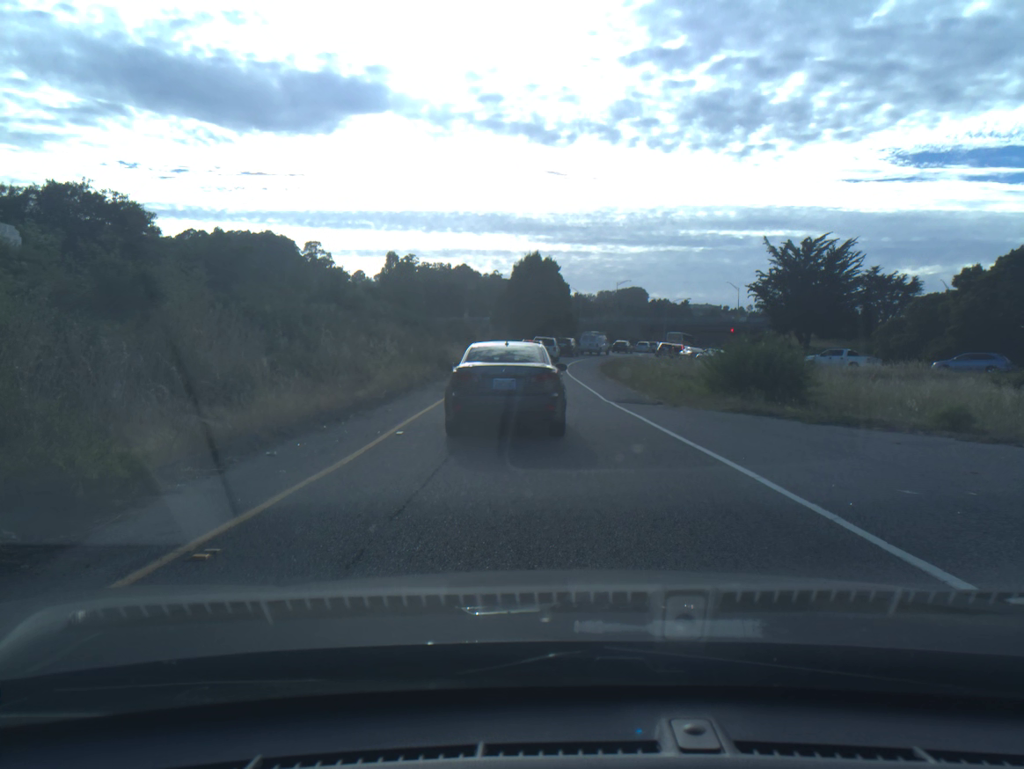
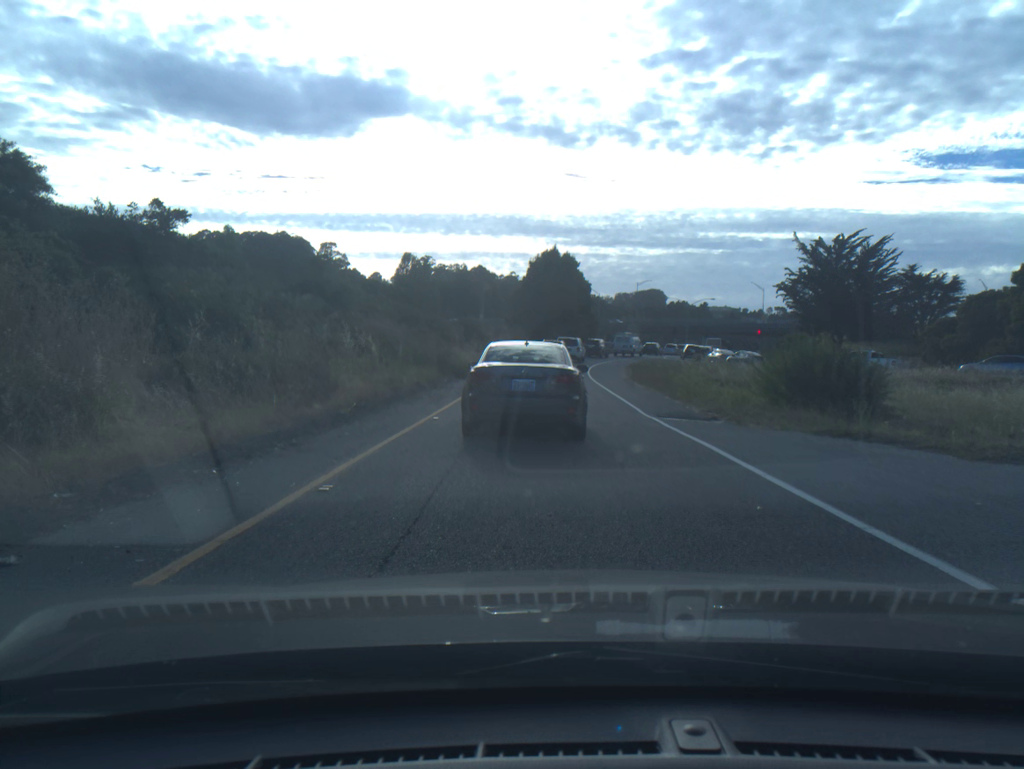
(-0.1, +5.1) m; -2°
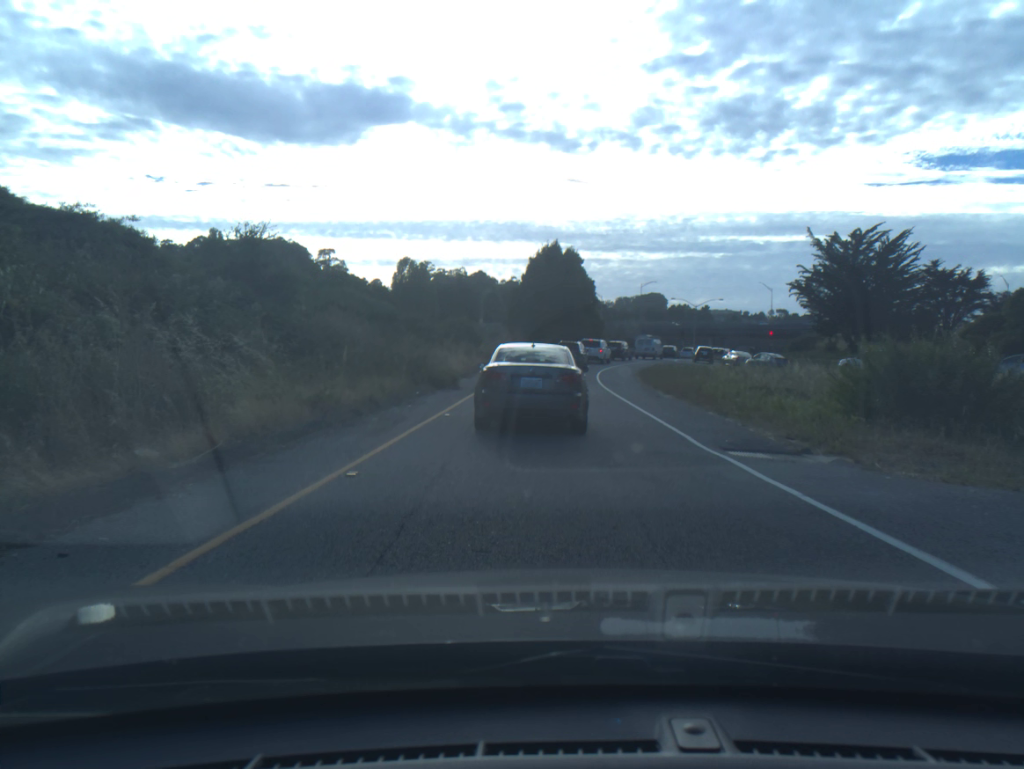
(0.0, +6.4) m; 0°
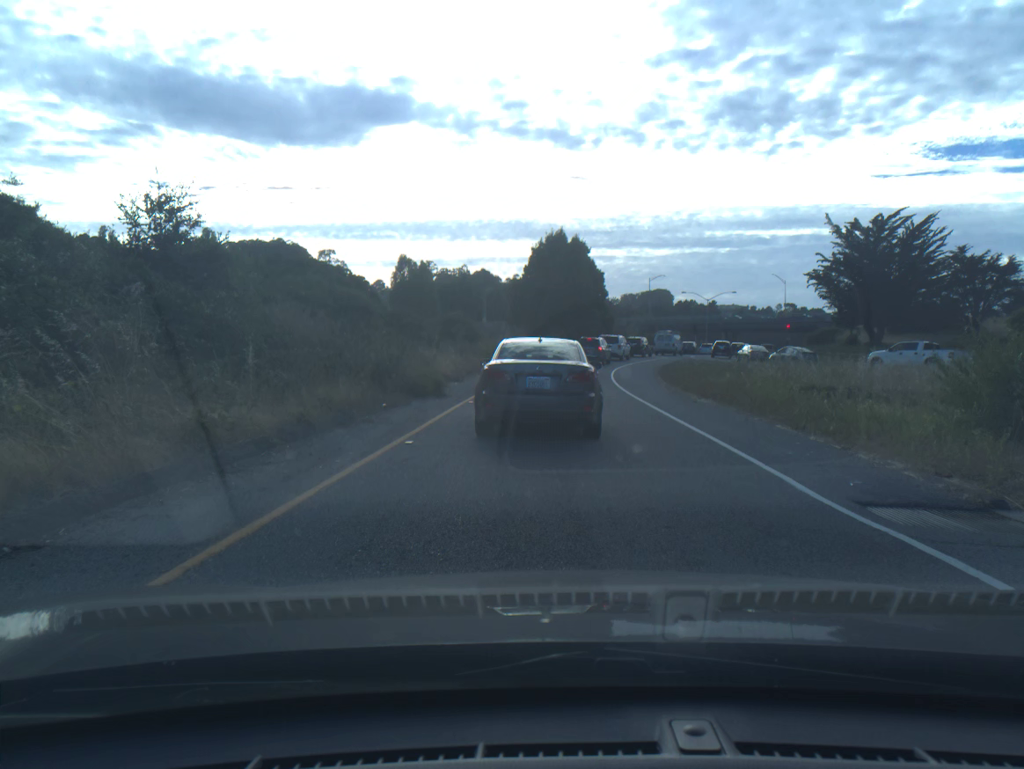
(0.0, +4.9) m; 0°
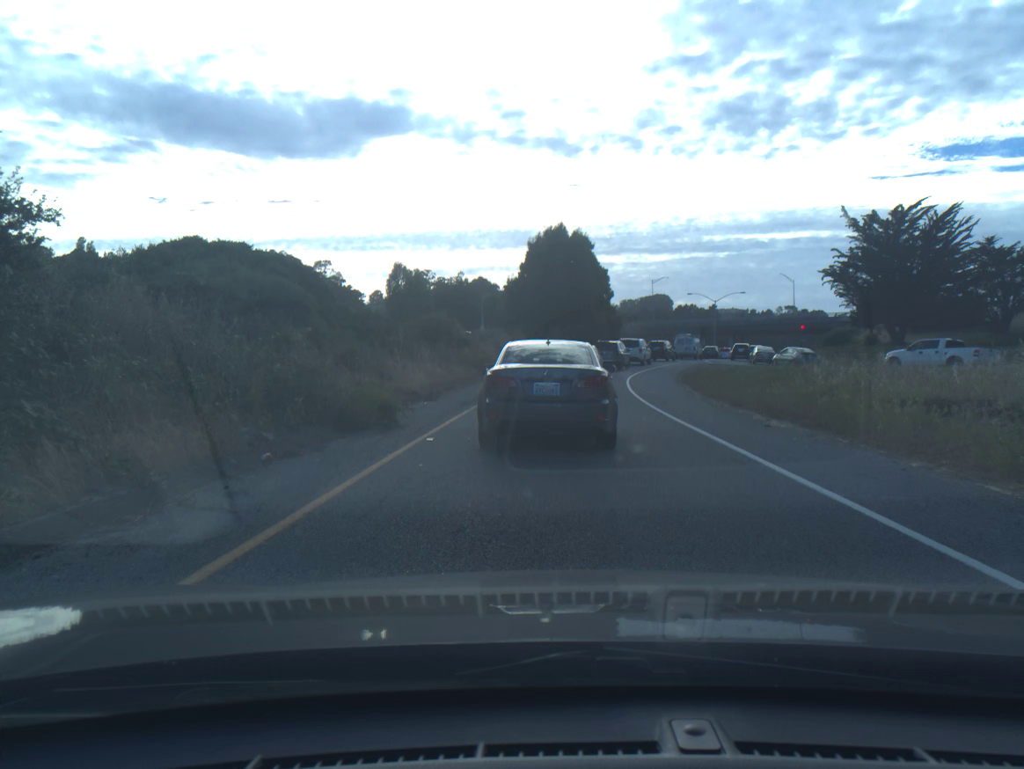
(0.0, +6.7) m; 0°
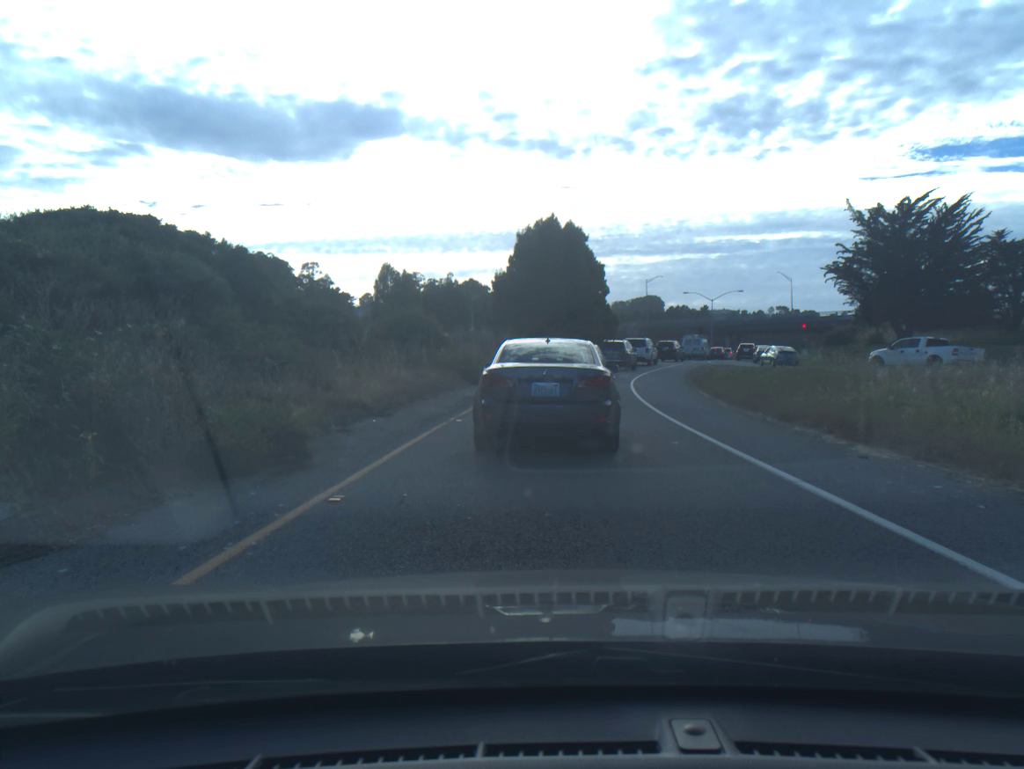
(0.0, +4.6) m; 0°
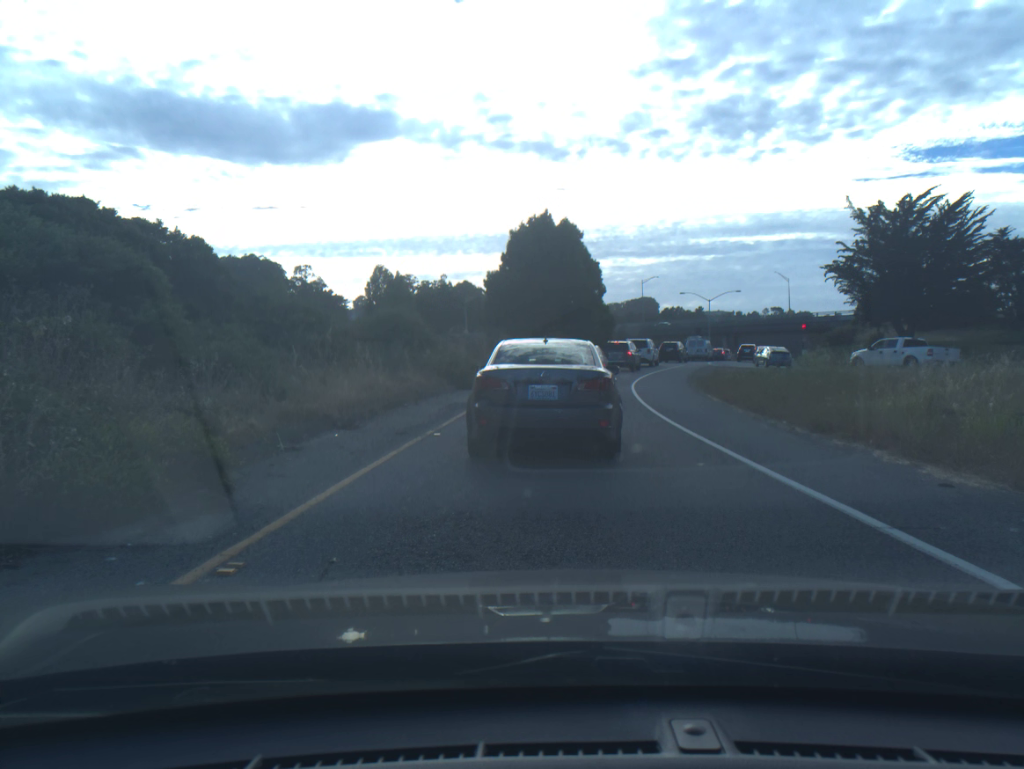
(0.0, +2.1) m; +1°
